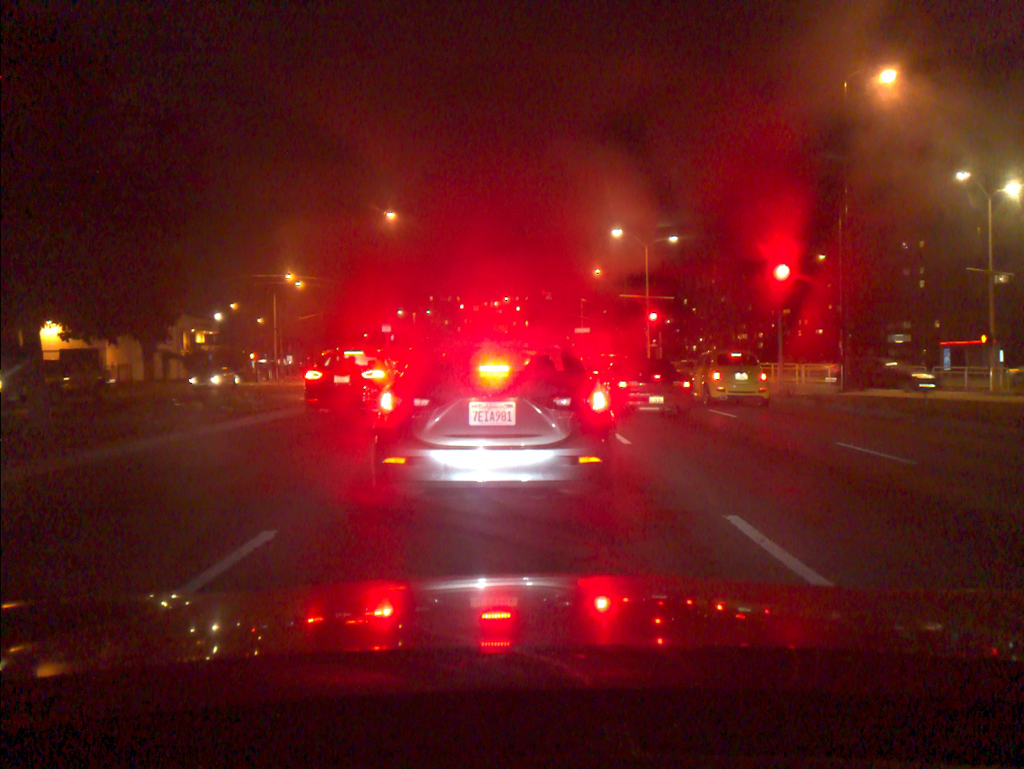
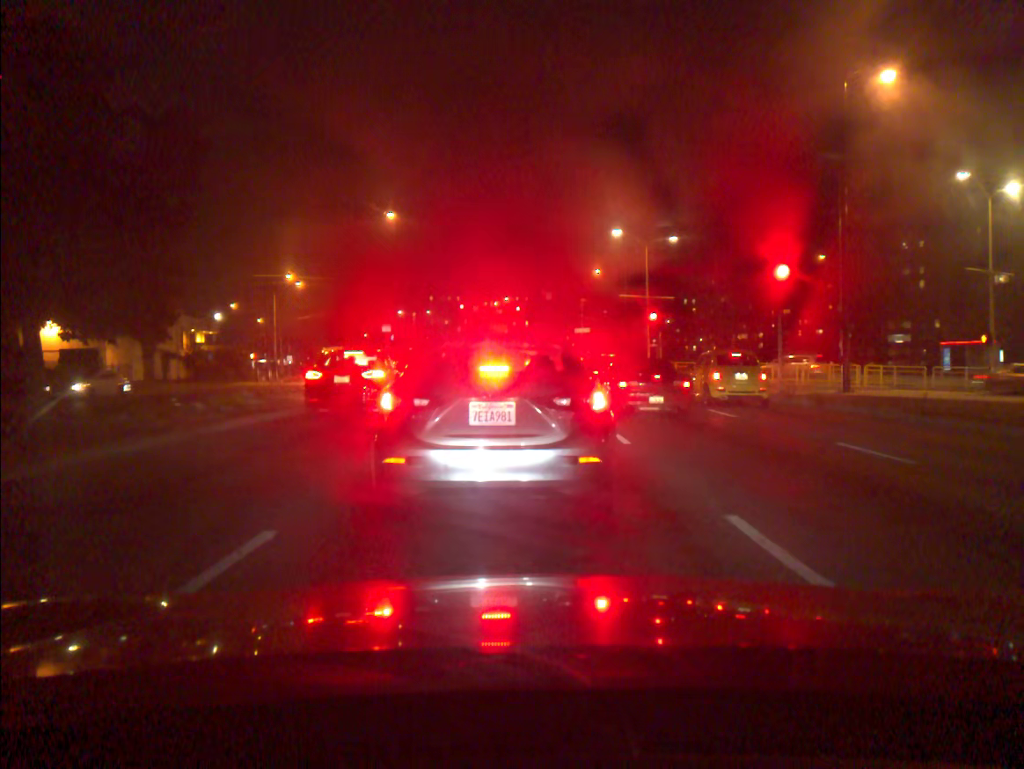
(0.0, 0.0) m; -1°
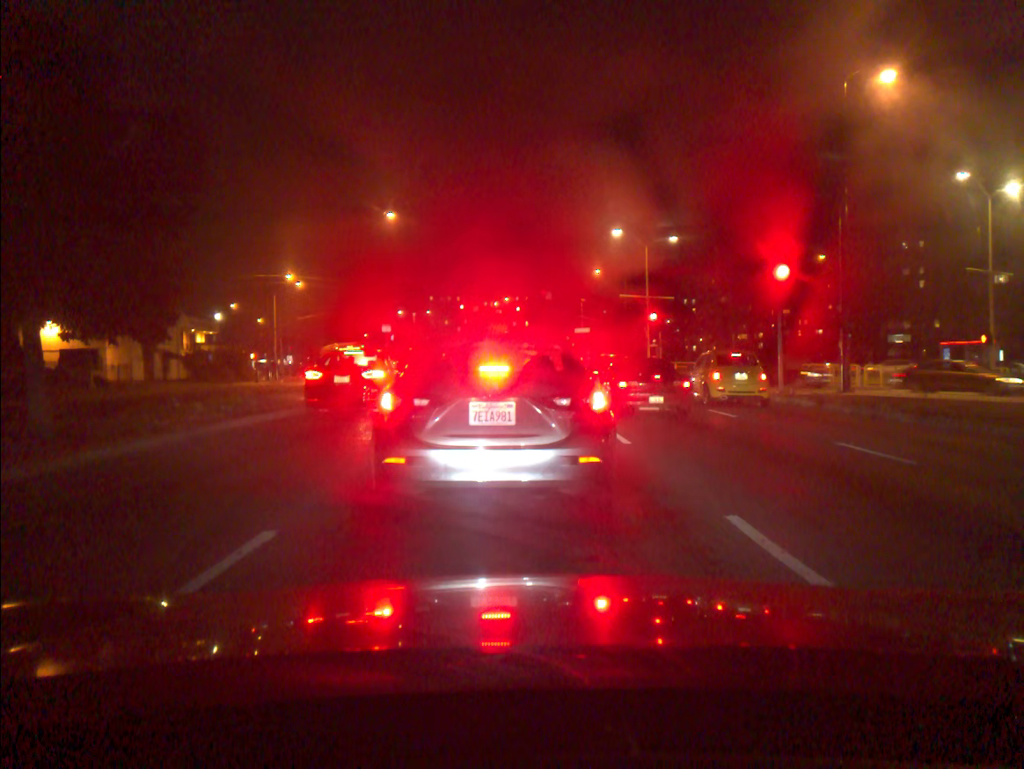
(0.0, 0.0) m; 0°
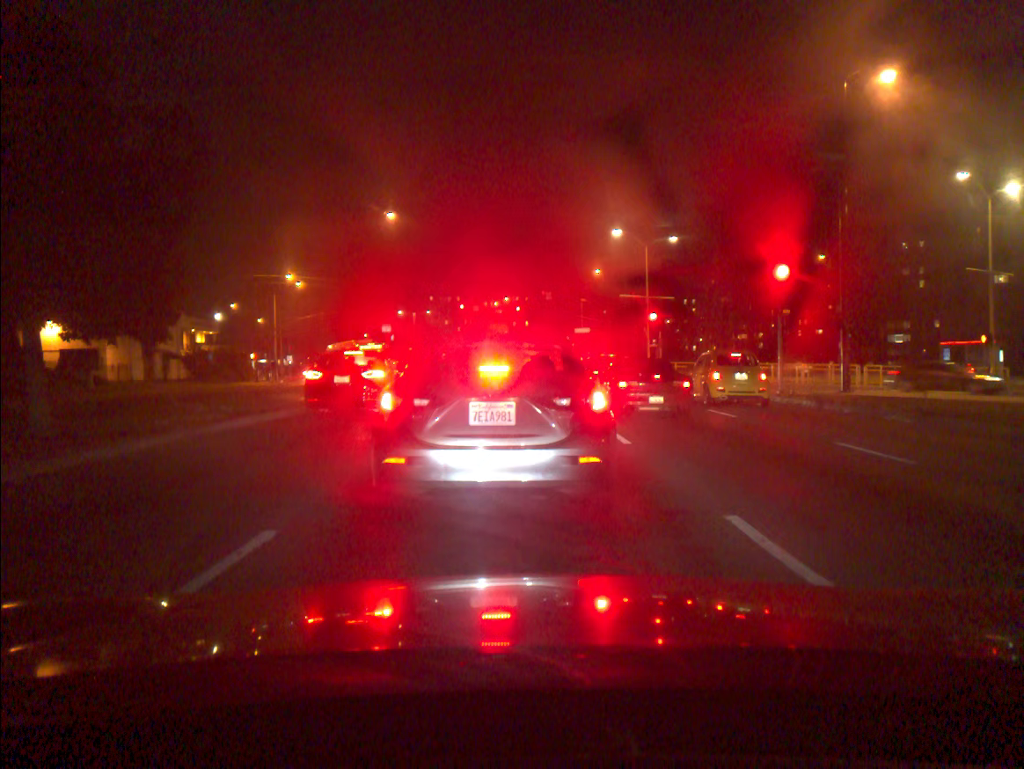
(0.0, 0.0) m; 0°
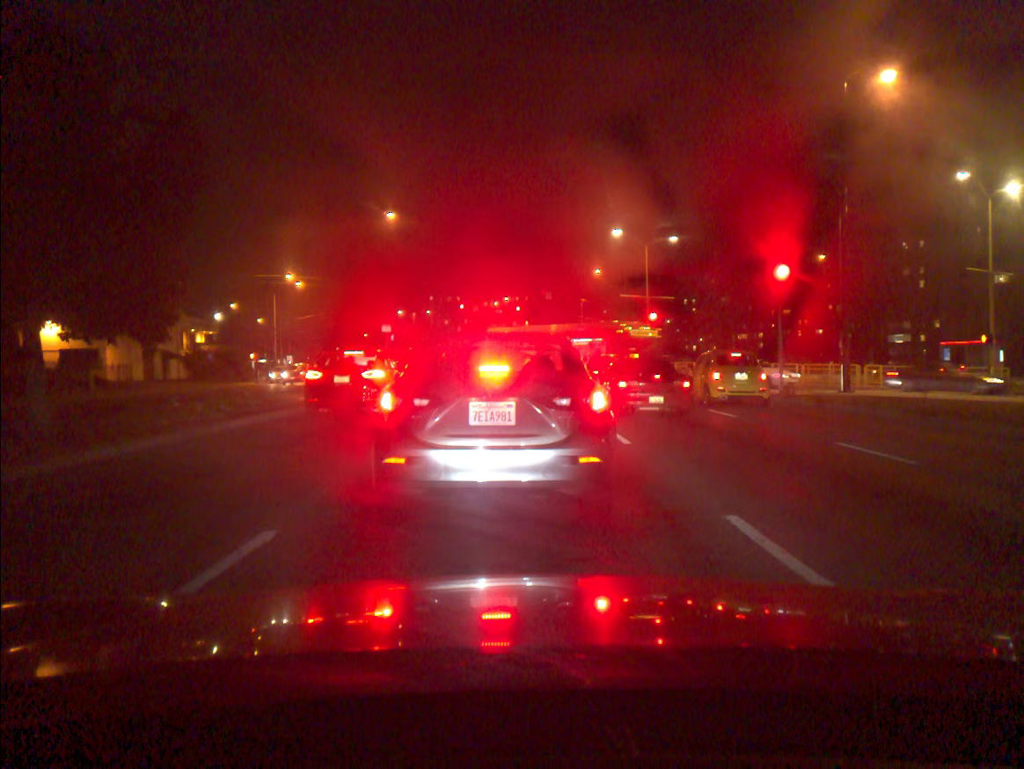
(0.0, 0.0) m; 0°
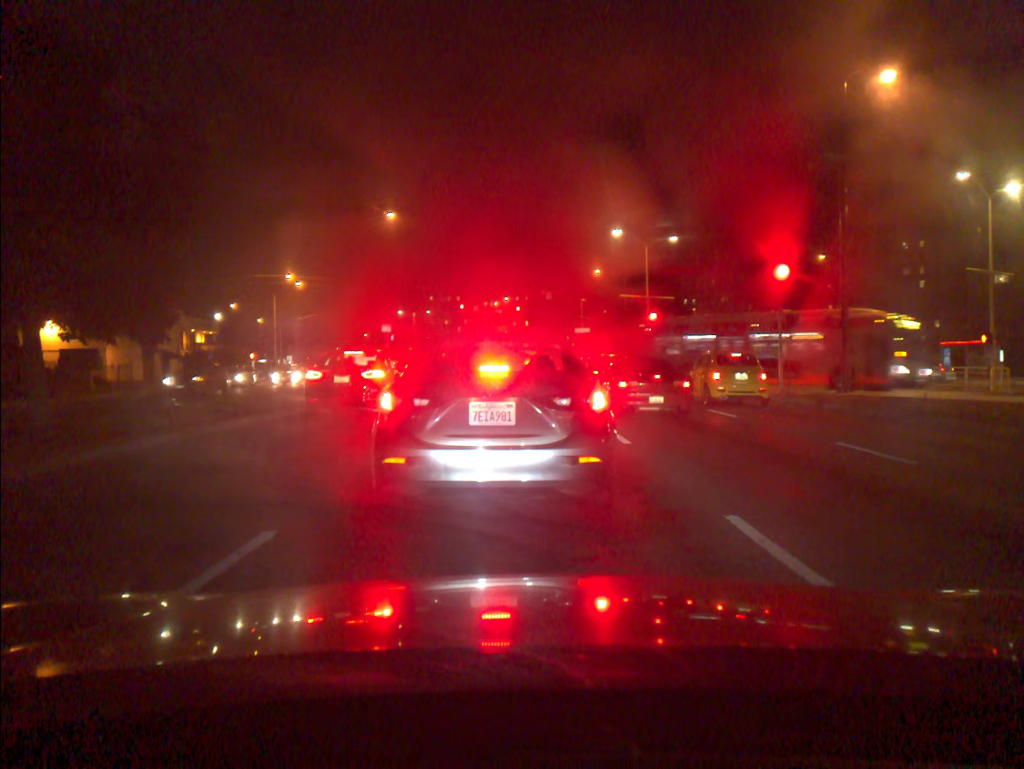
(0.0, 0.0) m; 0°
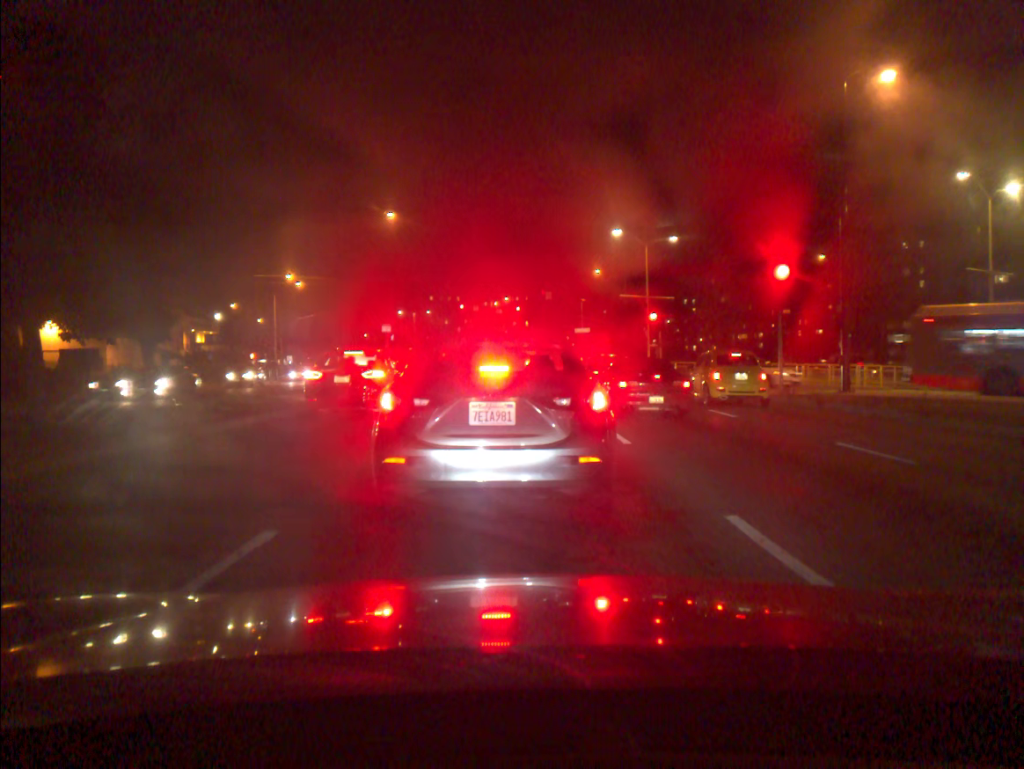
(0.0, 0.0) m; 0°
